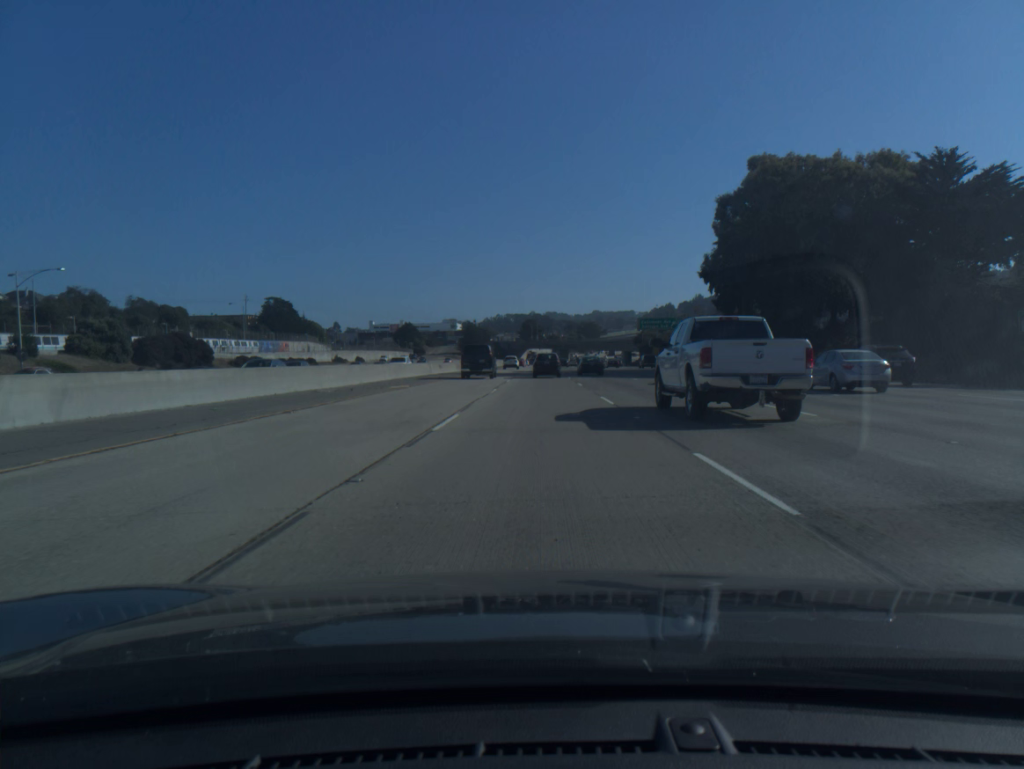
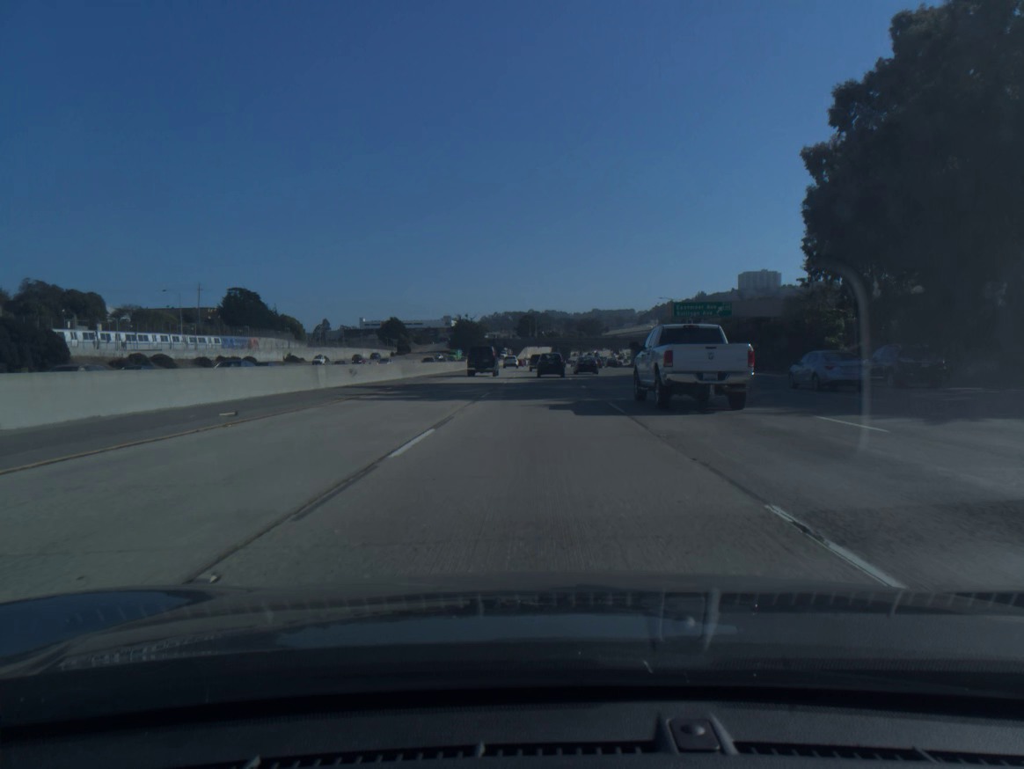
(0.0, +32.6) m; 0°
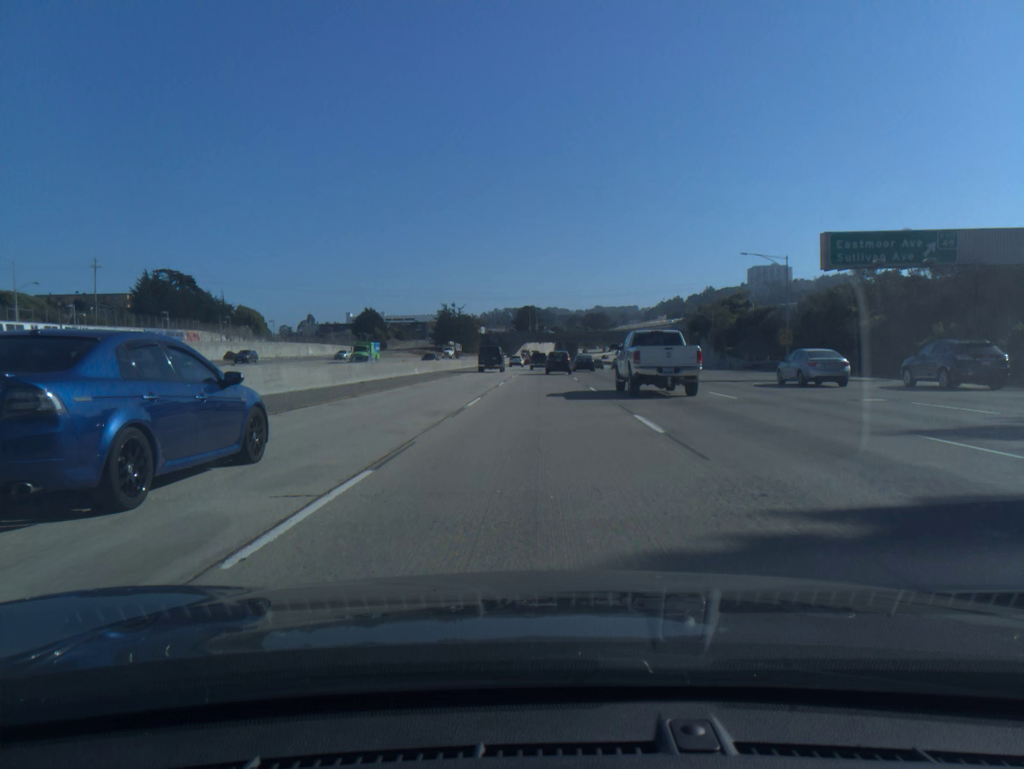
(0.0, +48.8) m; 0°
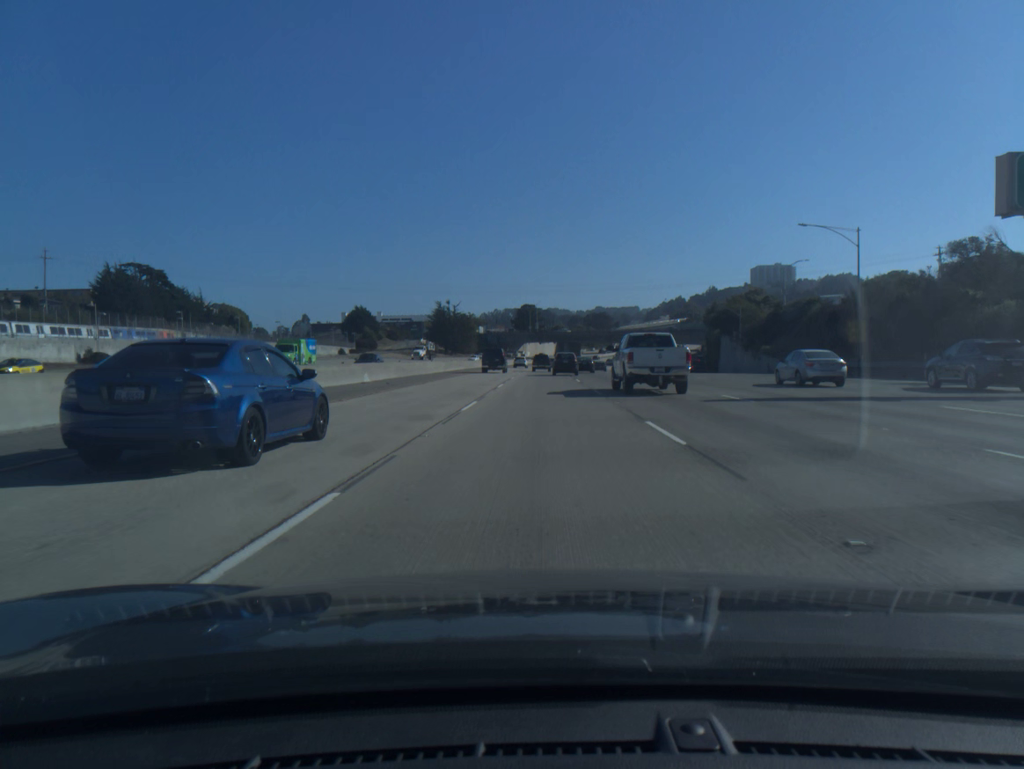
(0.0, +16.3) m; 0°
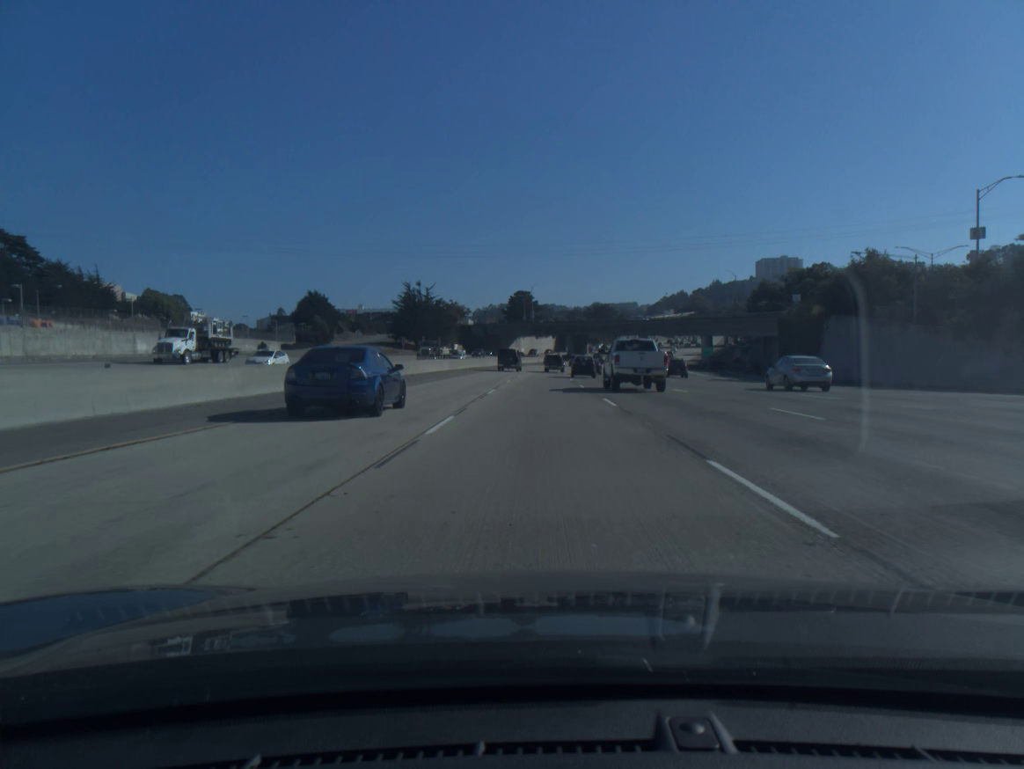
(+0.1, +49.1) m; 0°
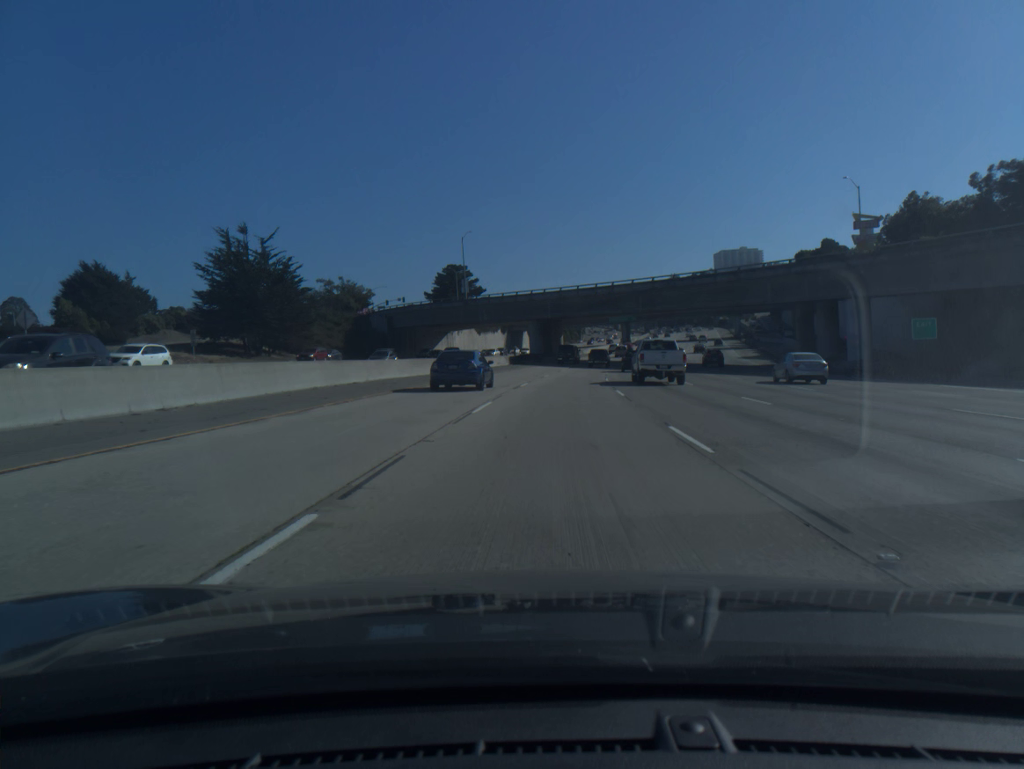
(+1.1, +83.2) m; +3°
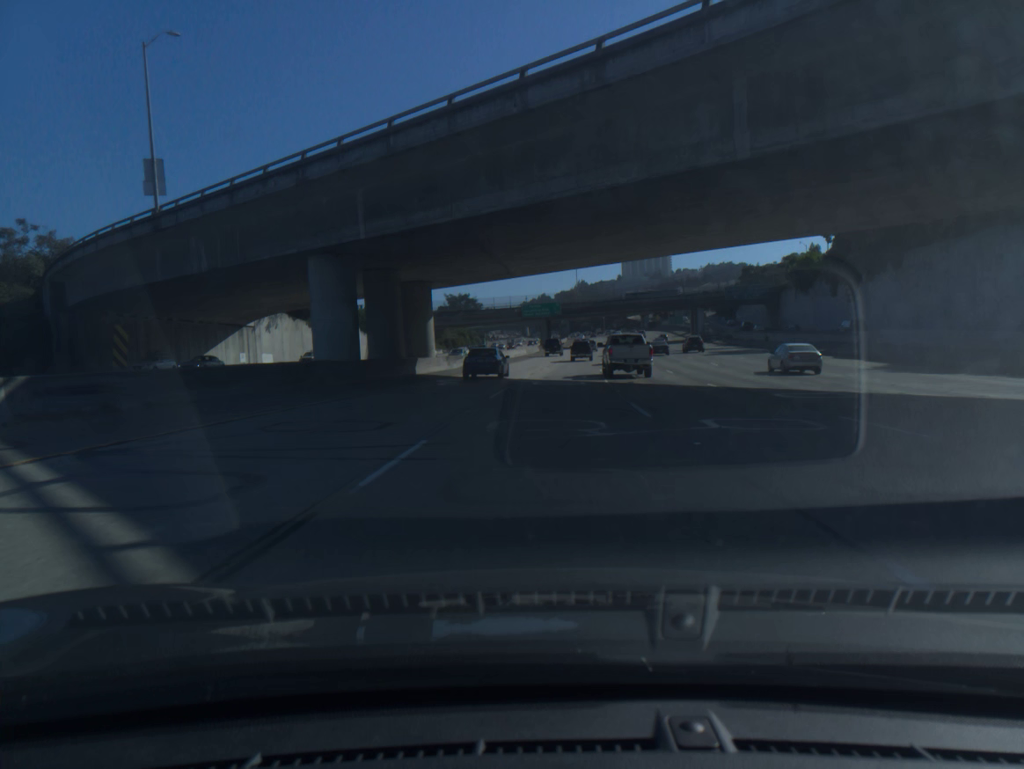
(+4.1, +67.9) m; +7°
